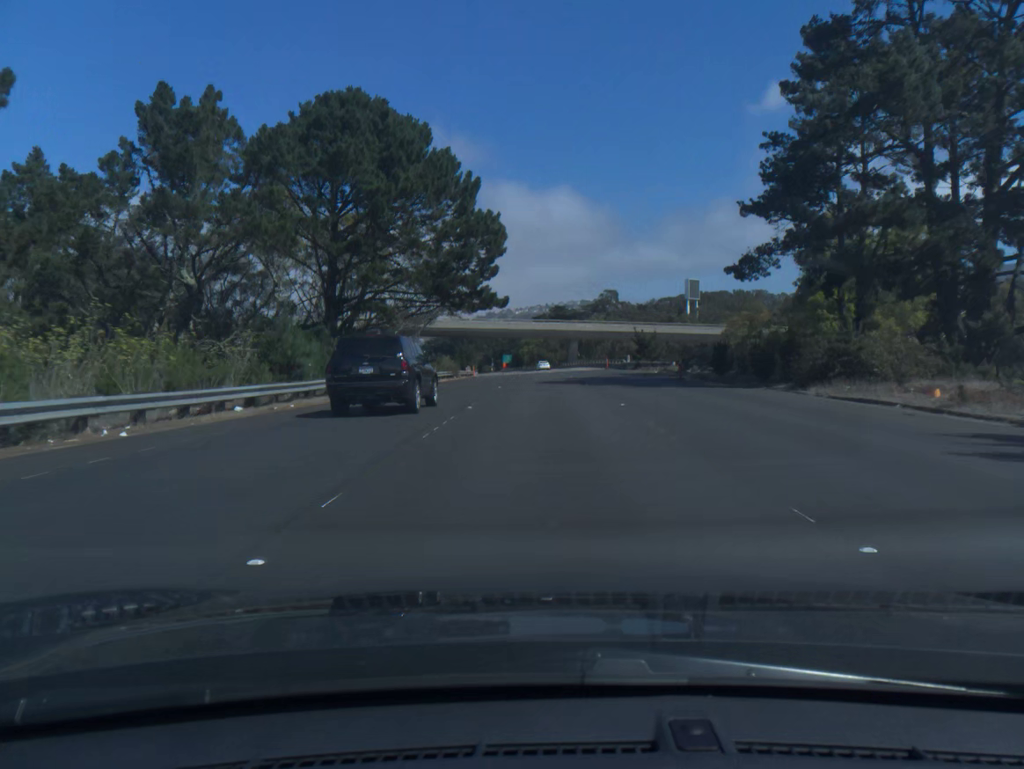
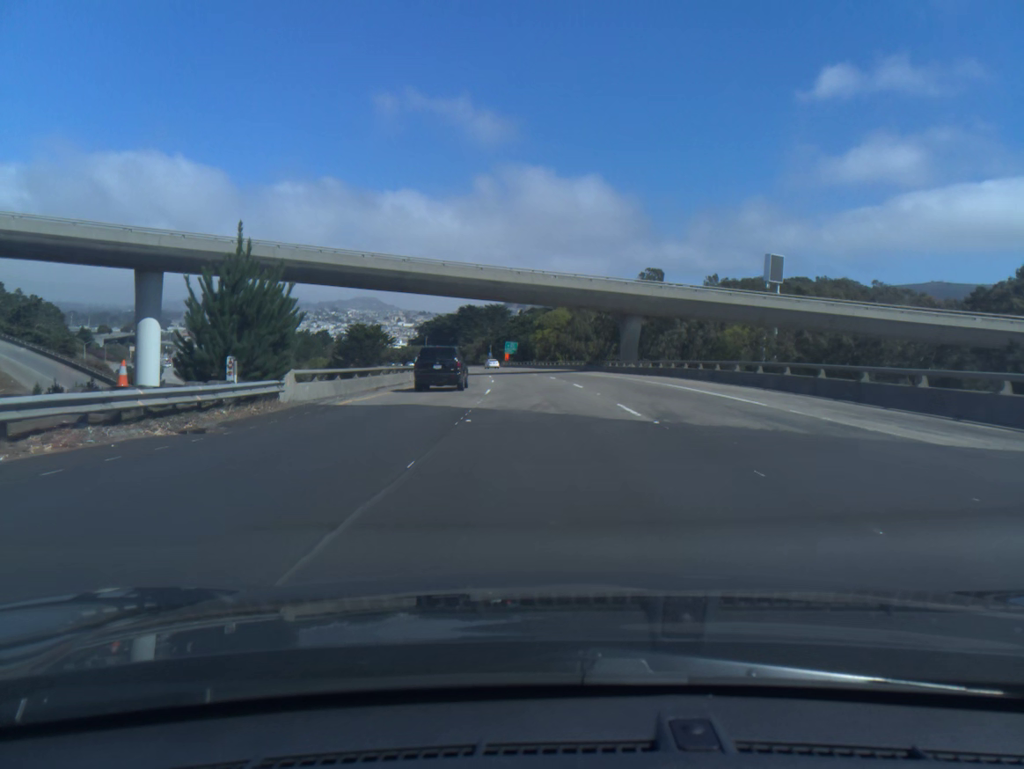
(-0.6, +69.7) m; -1°
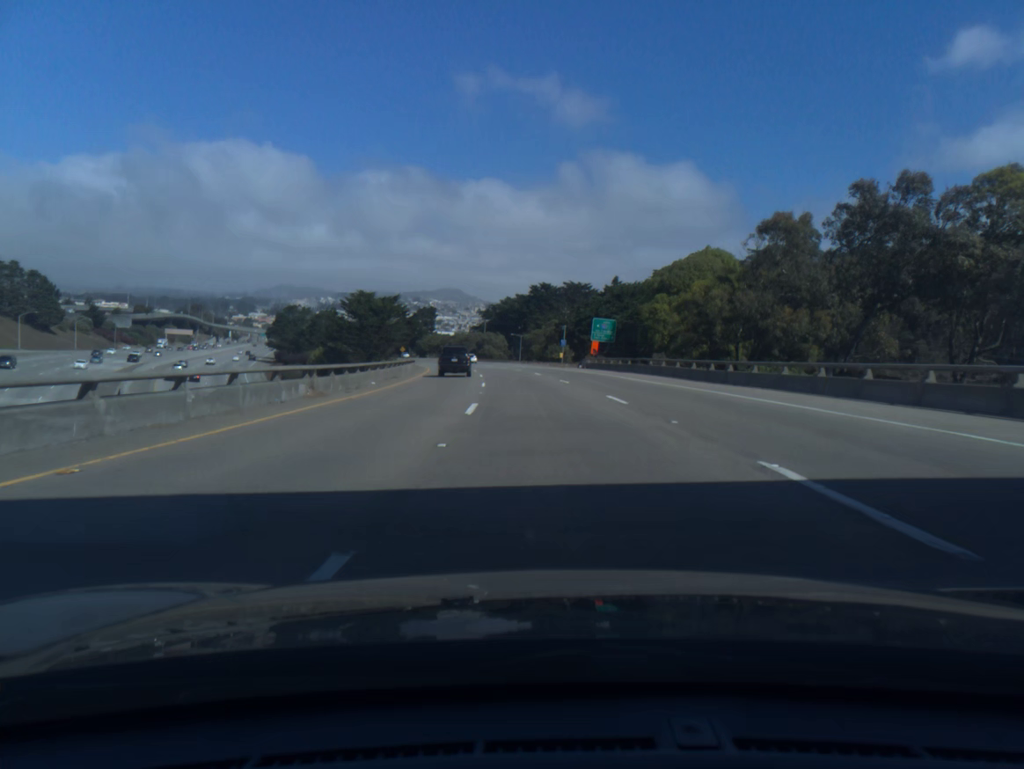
(-3.4, +69.9) m; -6°
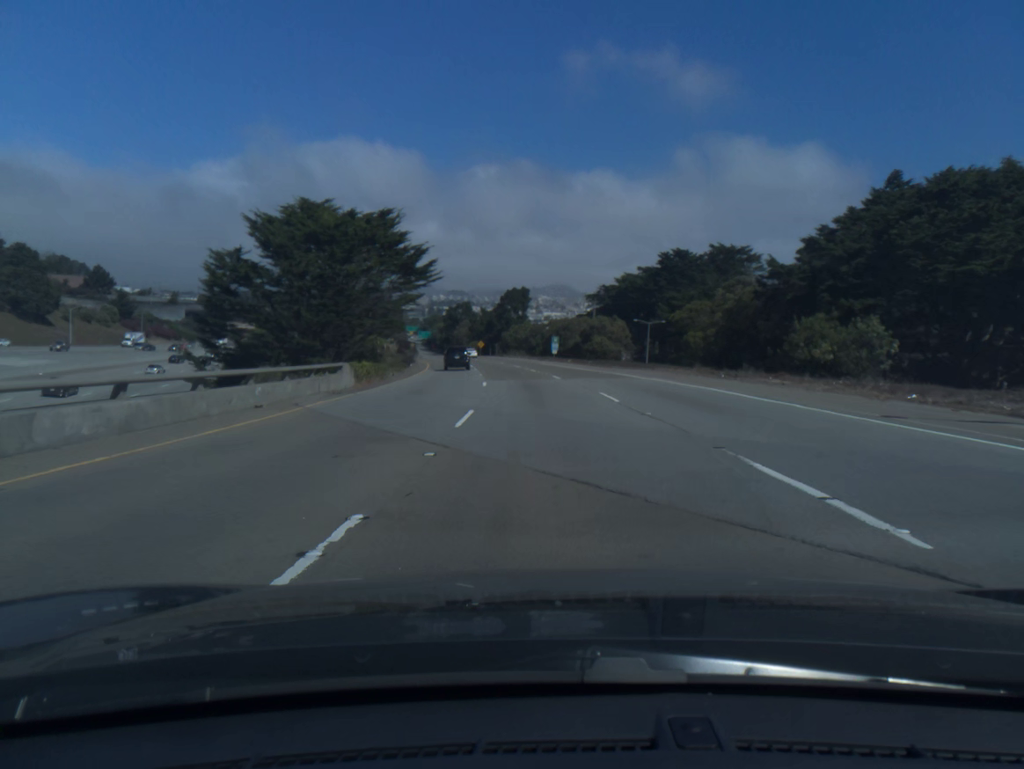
(-4.8, +71.8) m; -8°
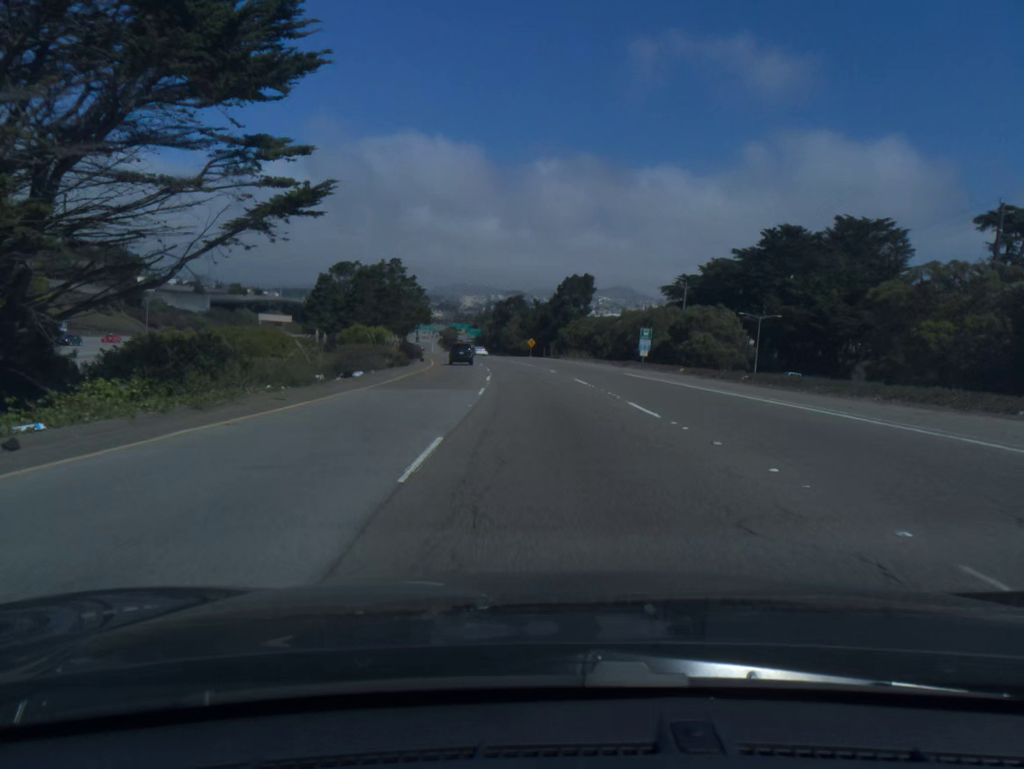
(-1.4, +36.4) m; -4°
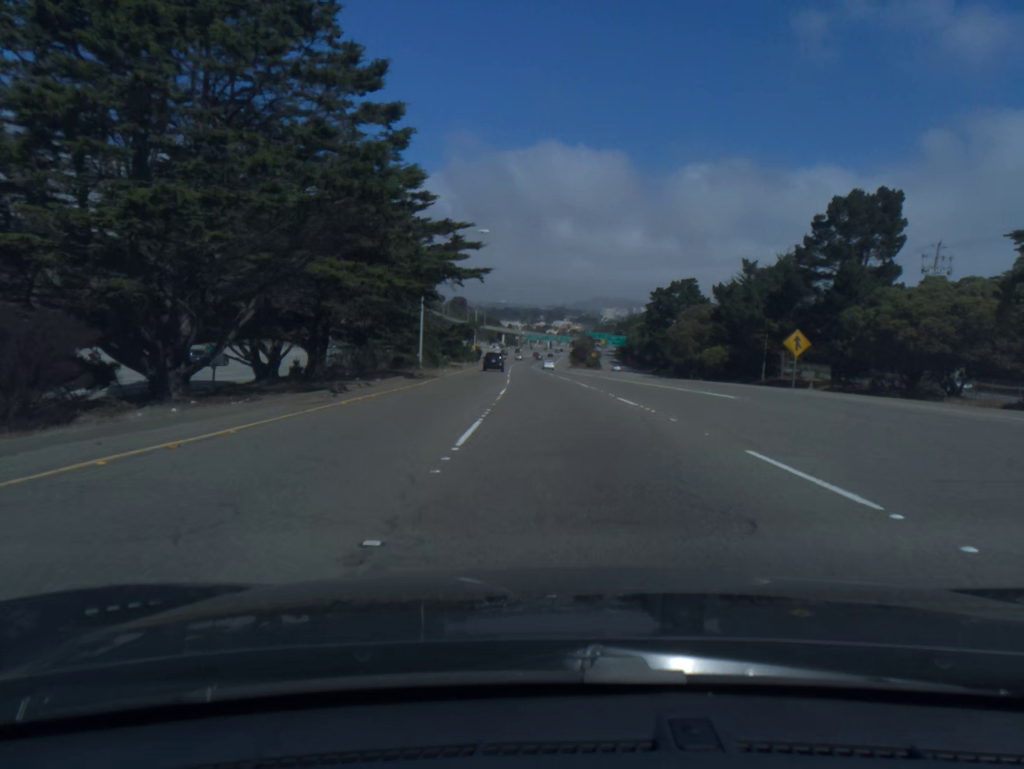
(-8.3, +94.7) m; -10°
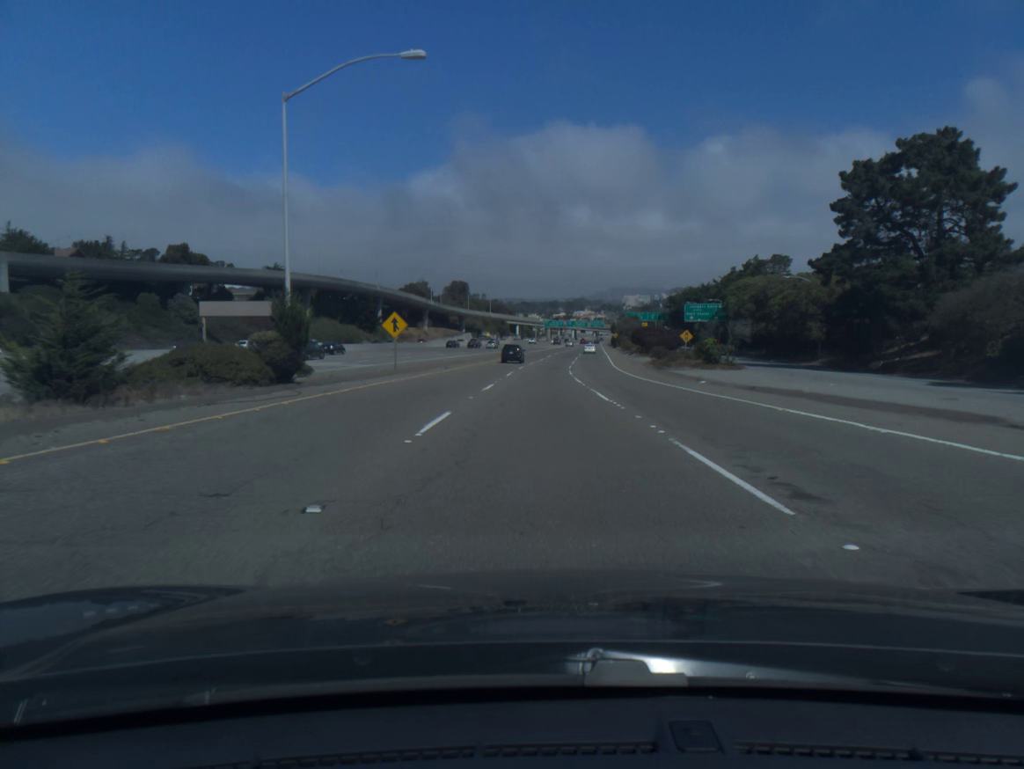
(-2.4, +100.6) m; -2°
